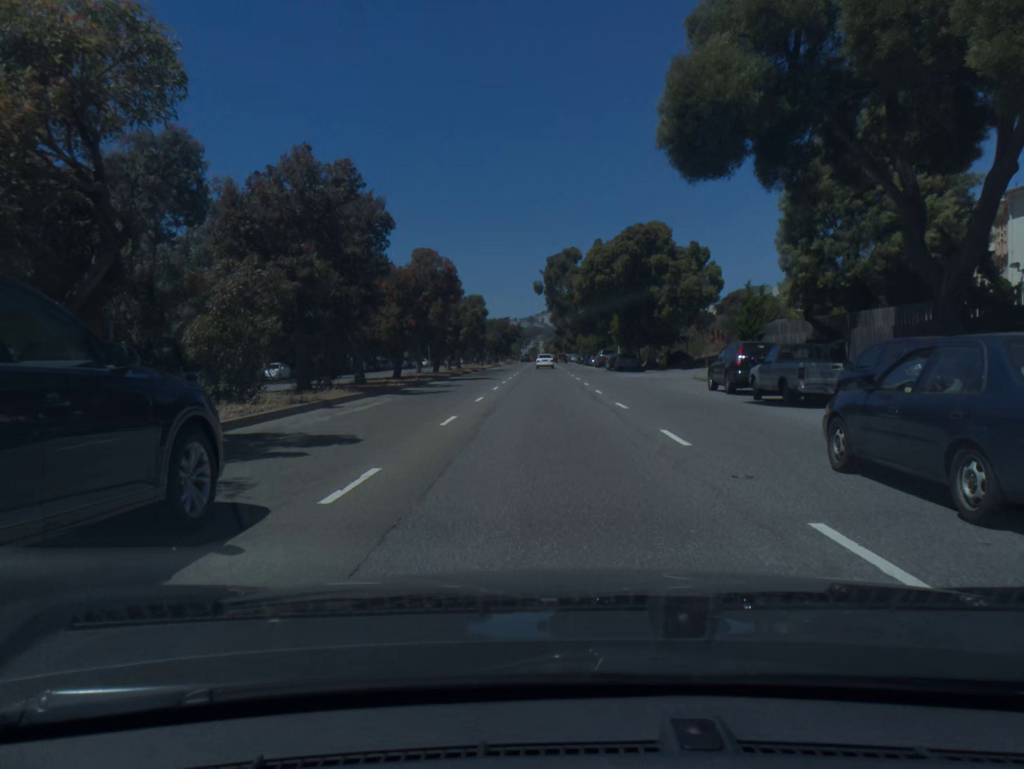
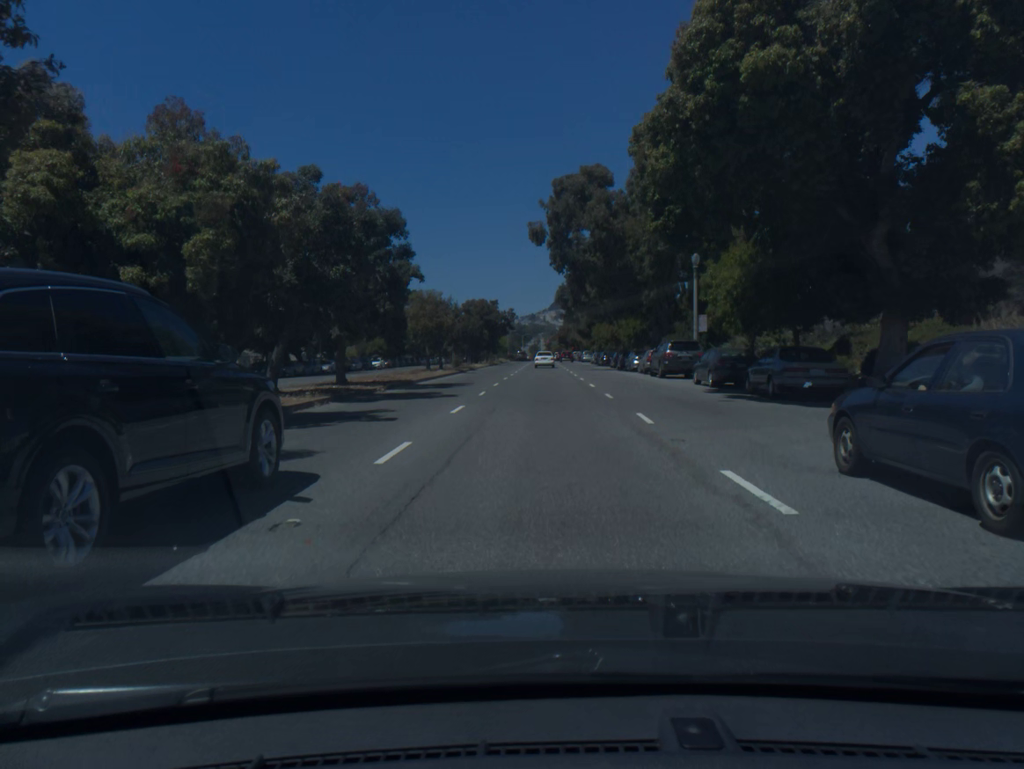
(-0.1, +41.8) m; 0°
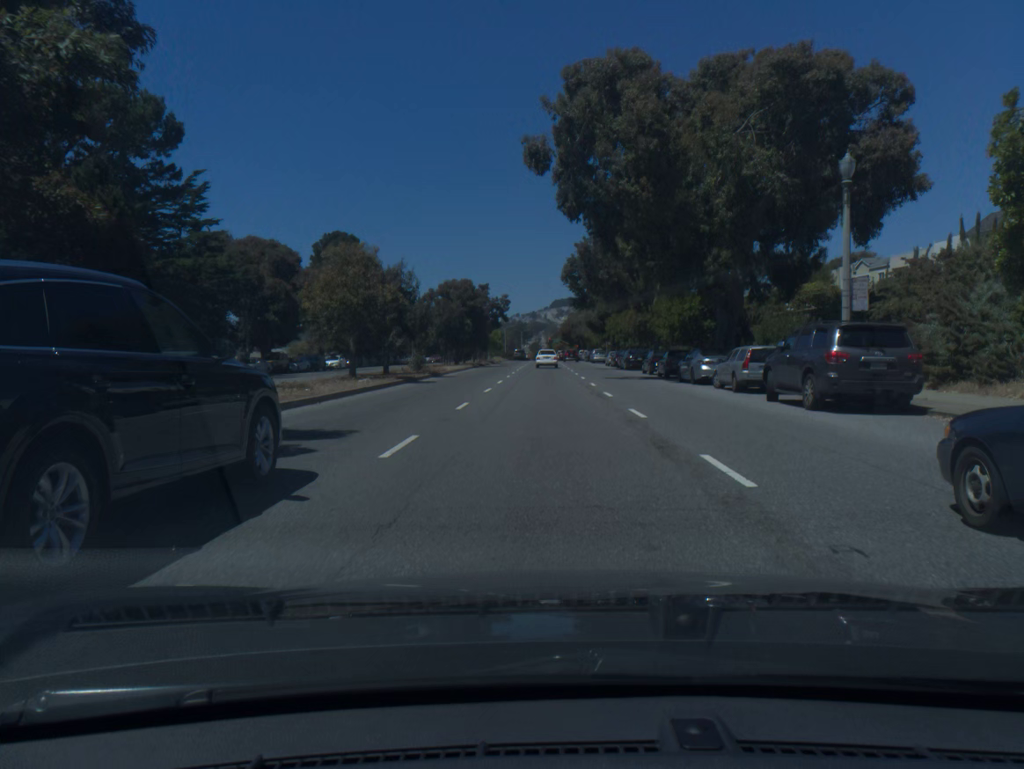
(0.0, +21.0) m; 0°
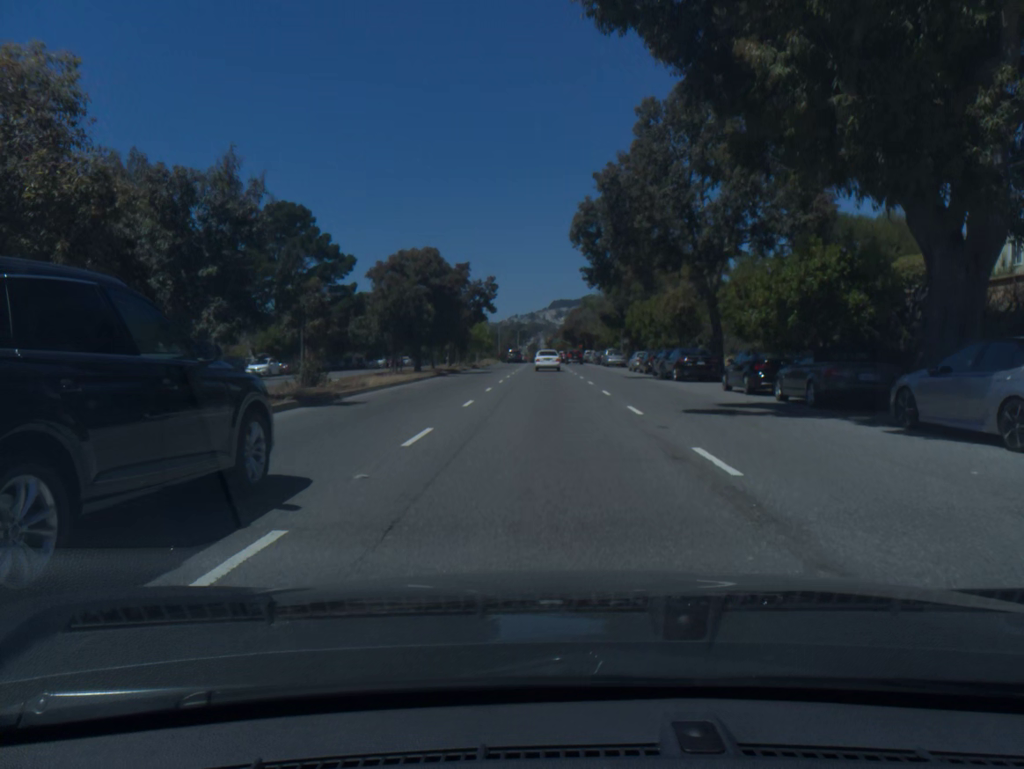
(0.0, +20.9) m; 0°
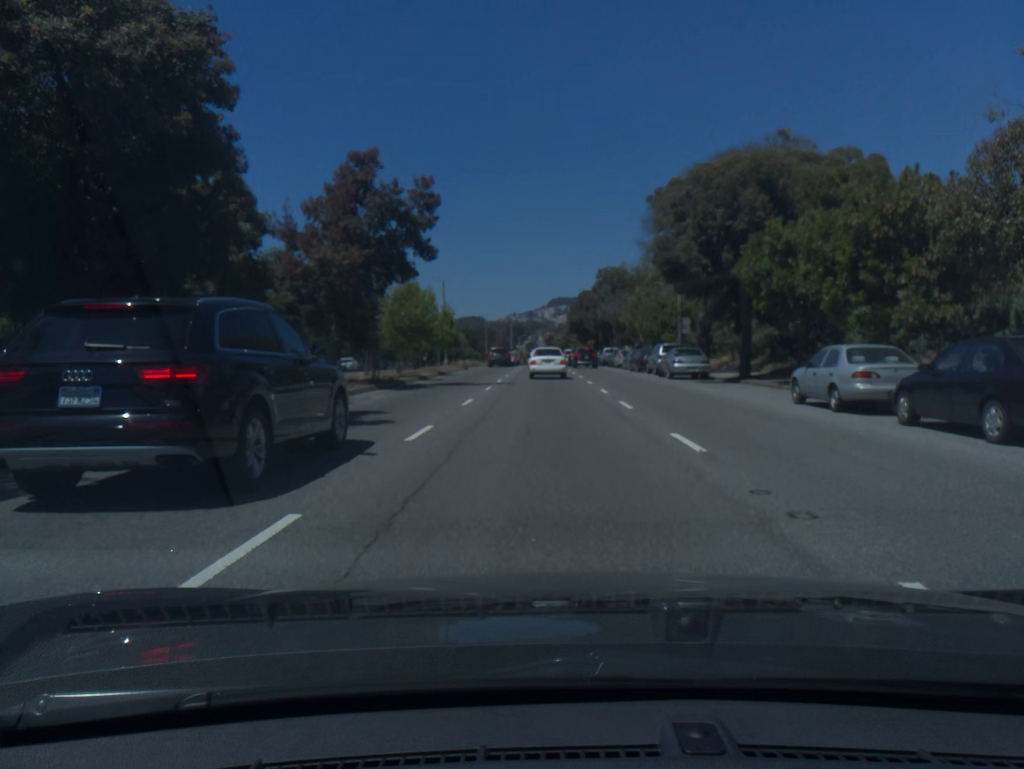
(0.0, +35.9) m; 0°
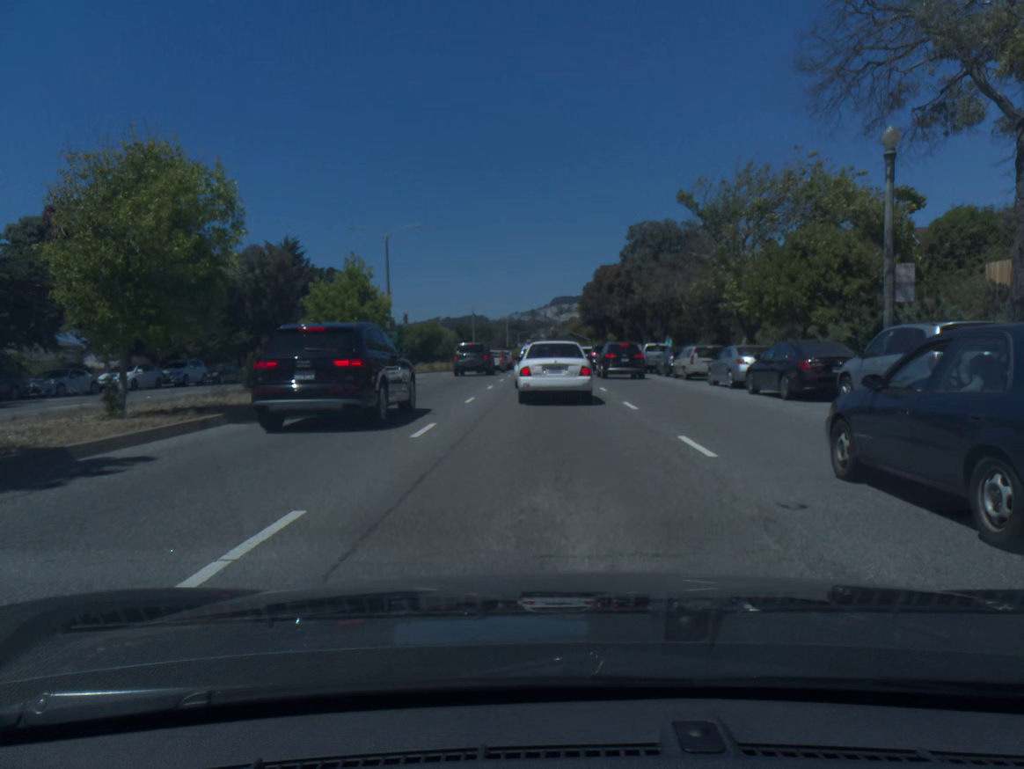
(+0.1, +29.3) m; +1°
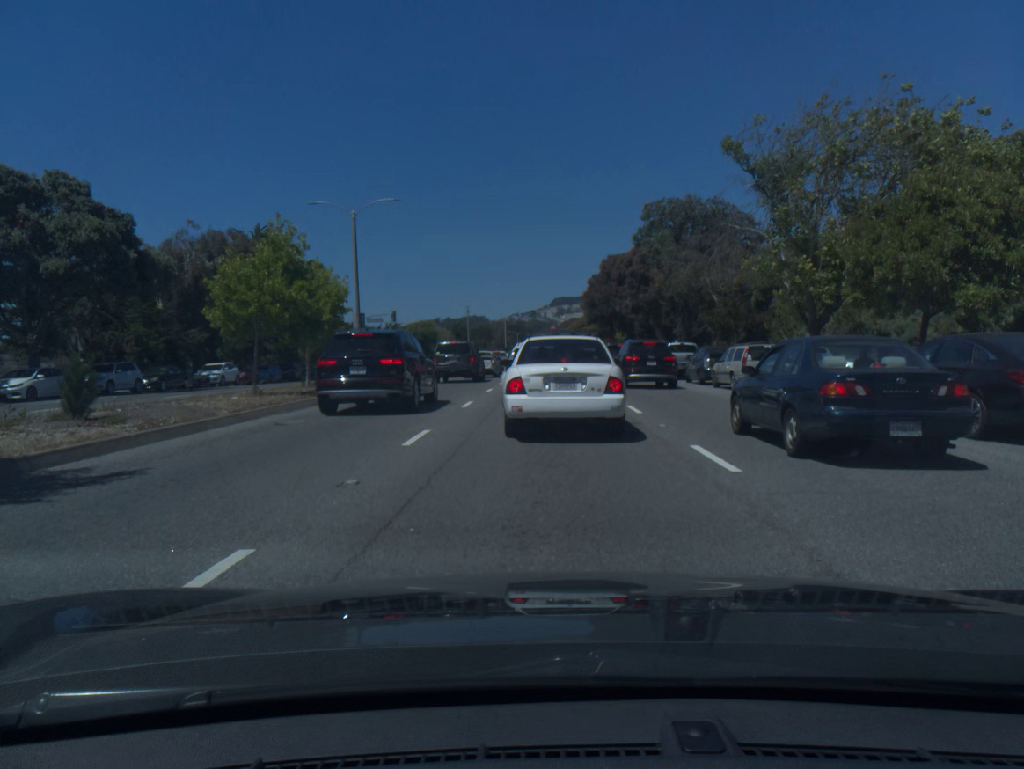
(0.0, +8.5) m; -1°
